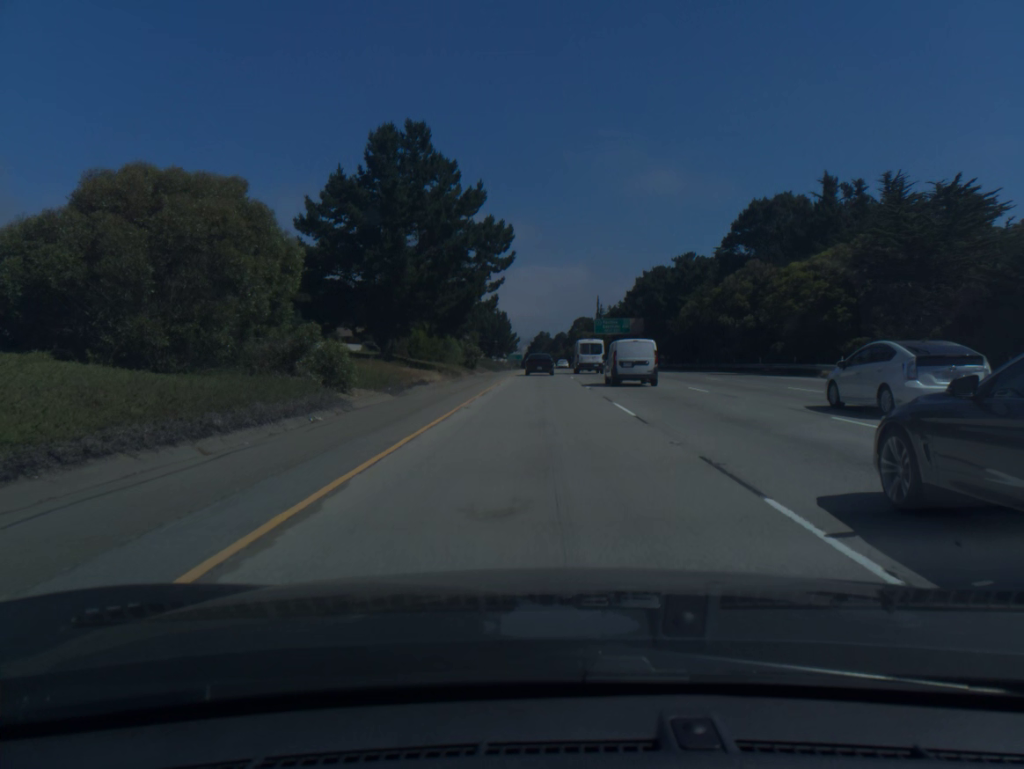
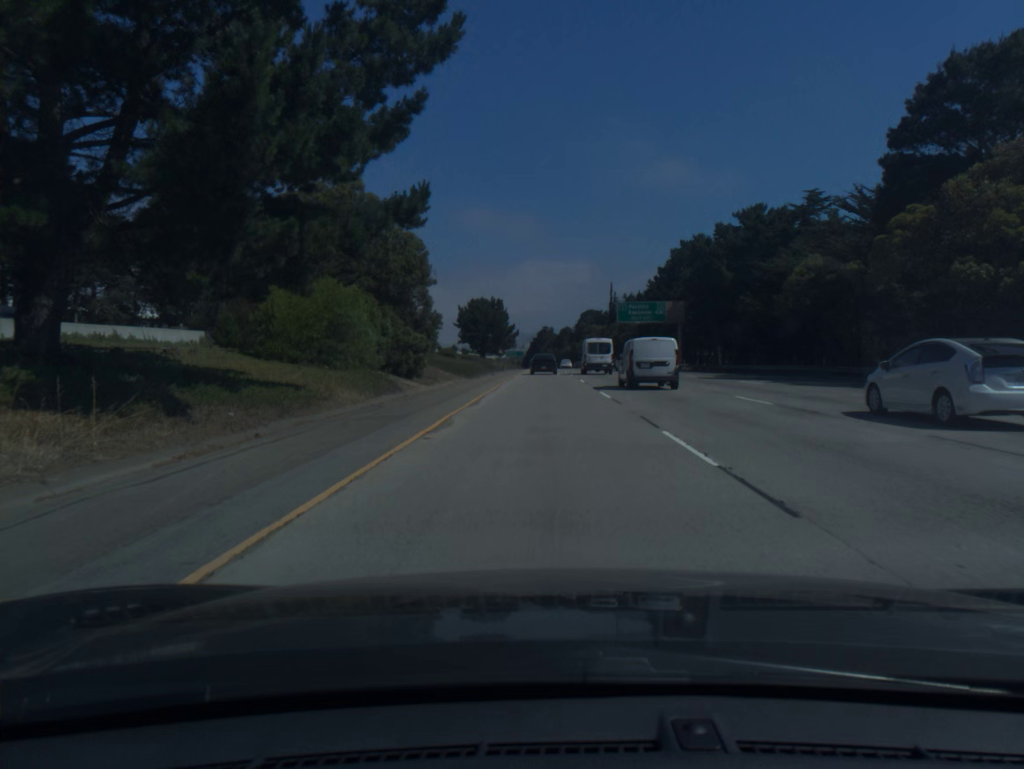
(-0.1, +35.9) m; 0°
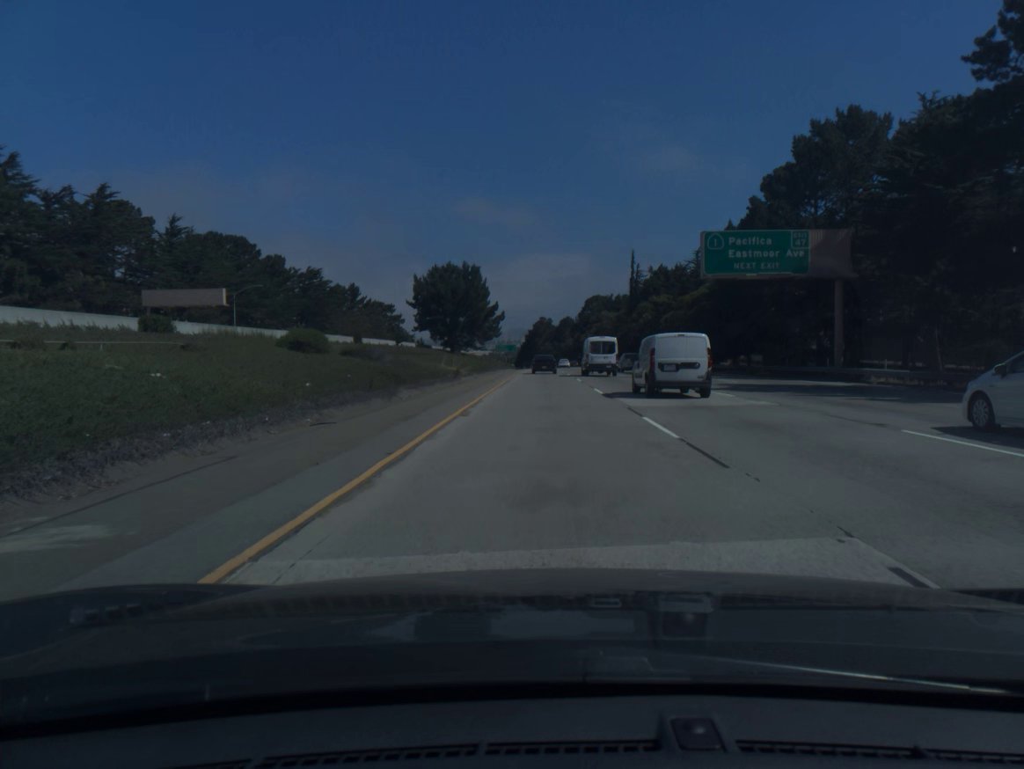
(+0.1, +54.3) m; 0°
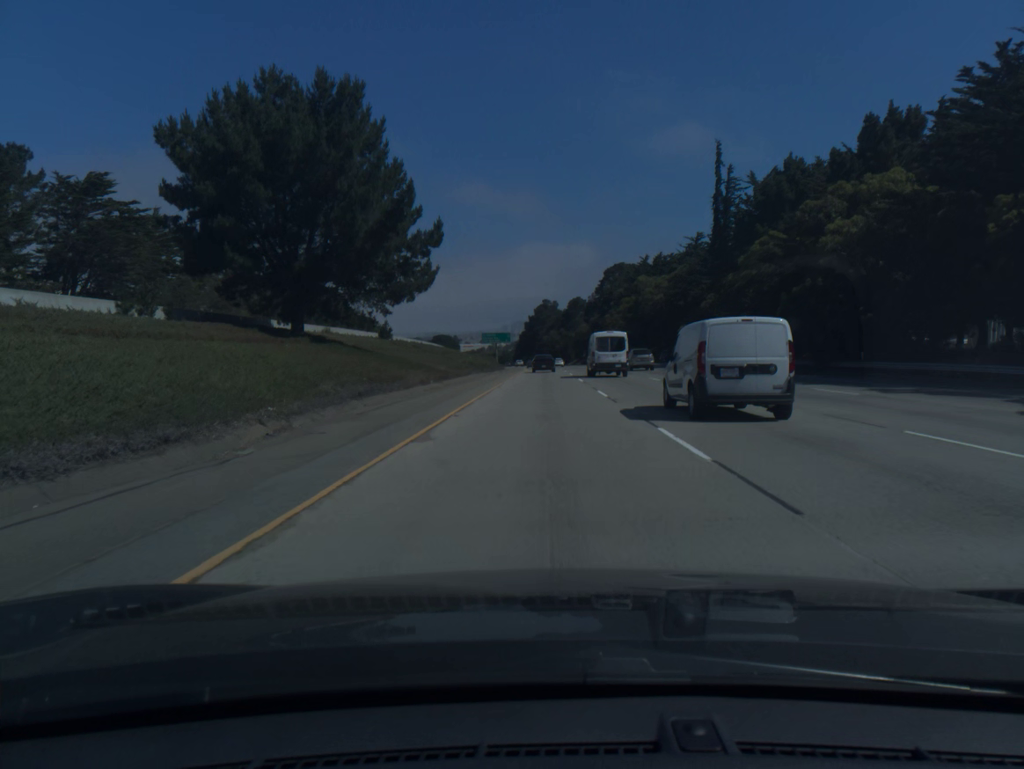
(0.0, +73.4) m; 0°
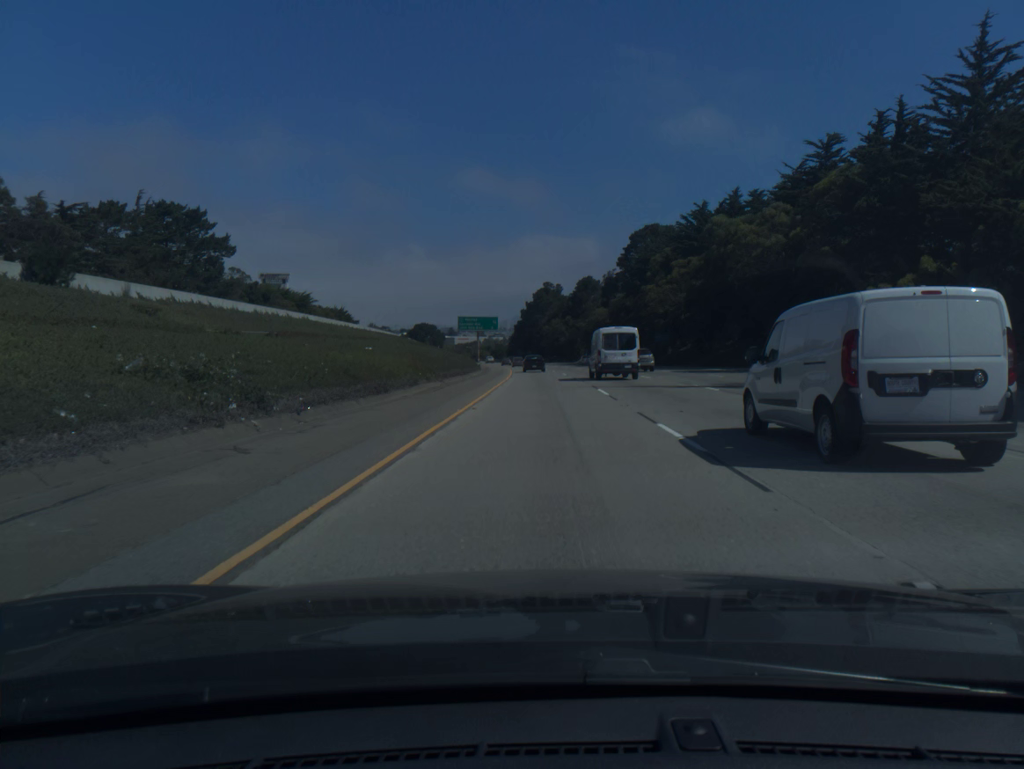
(0.0, +56.0) m; 0°
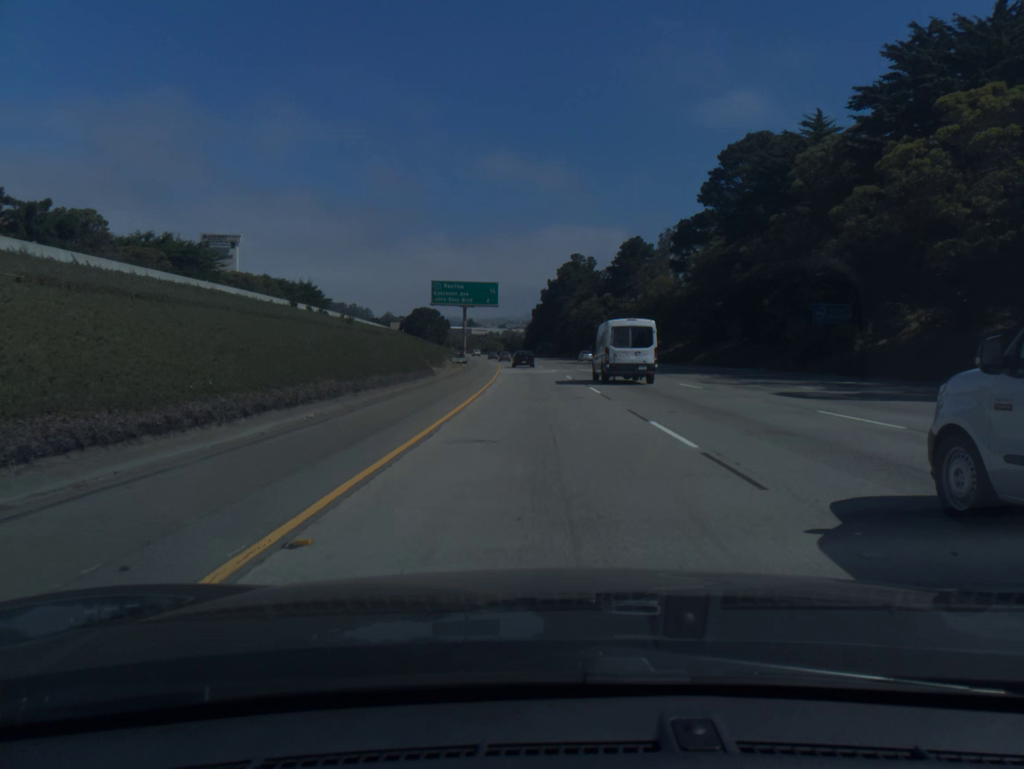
(-0.4, +56.6) m; -1°
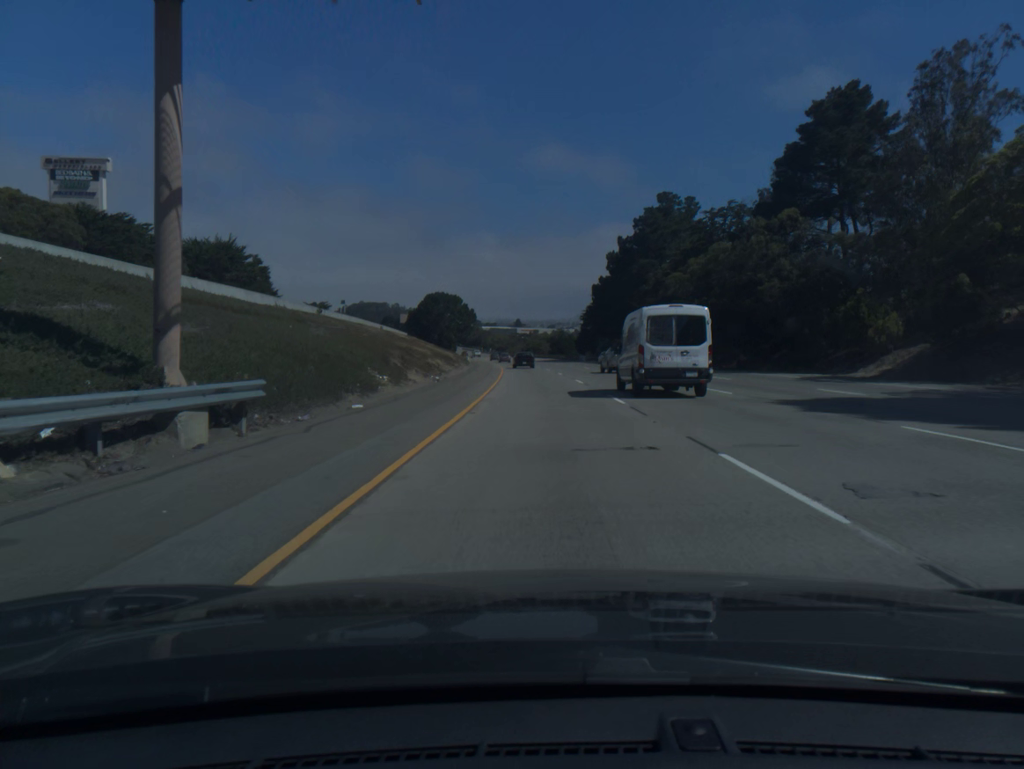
(-2.5, +76.2) m; -4°
